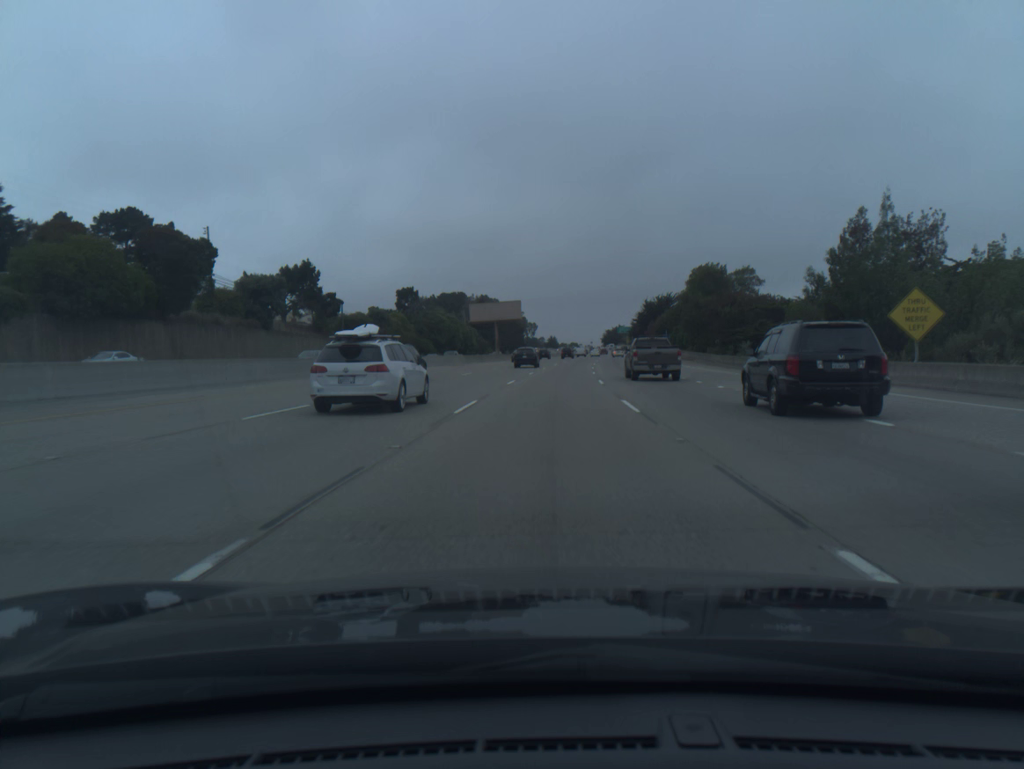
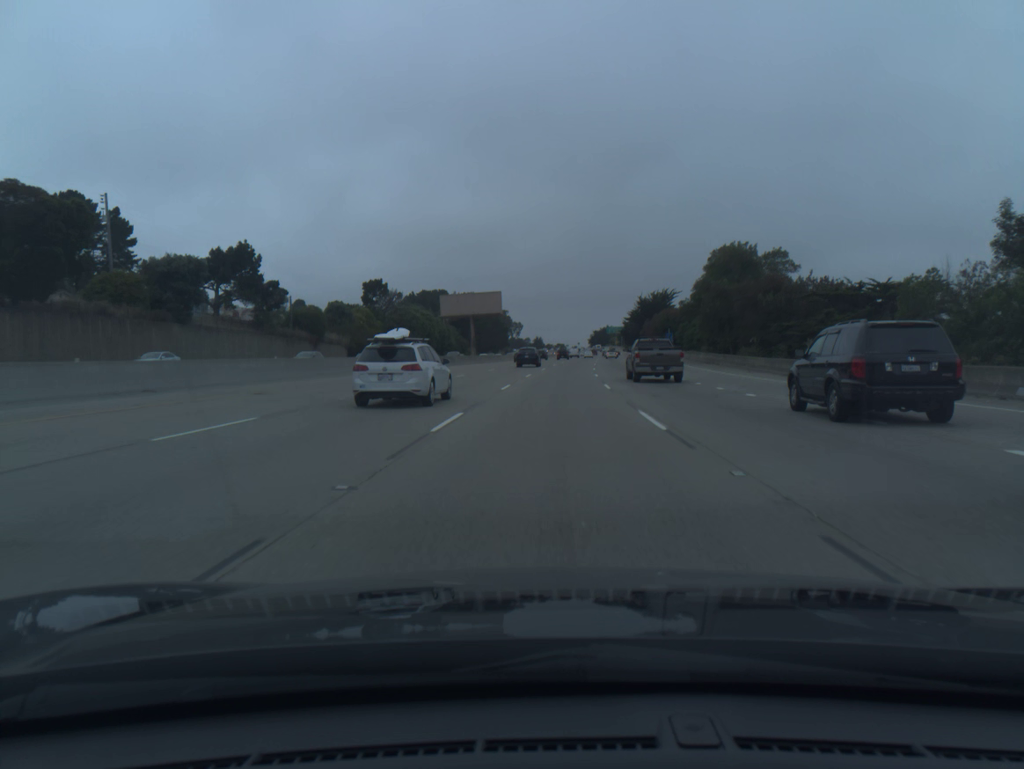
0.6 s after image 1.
(+0.1, +17.9) m; +1°
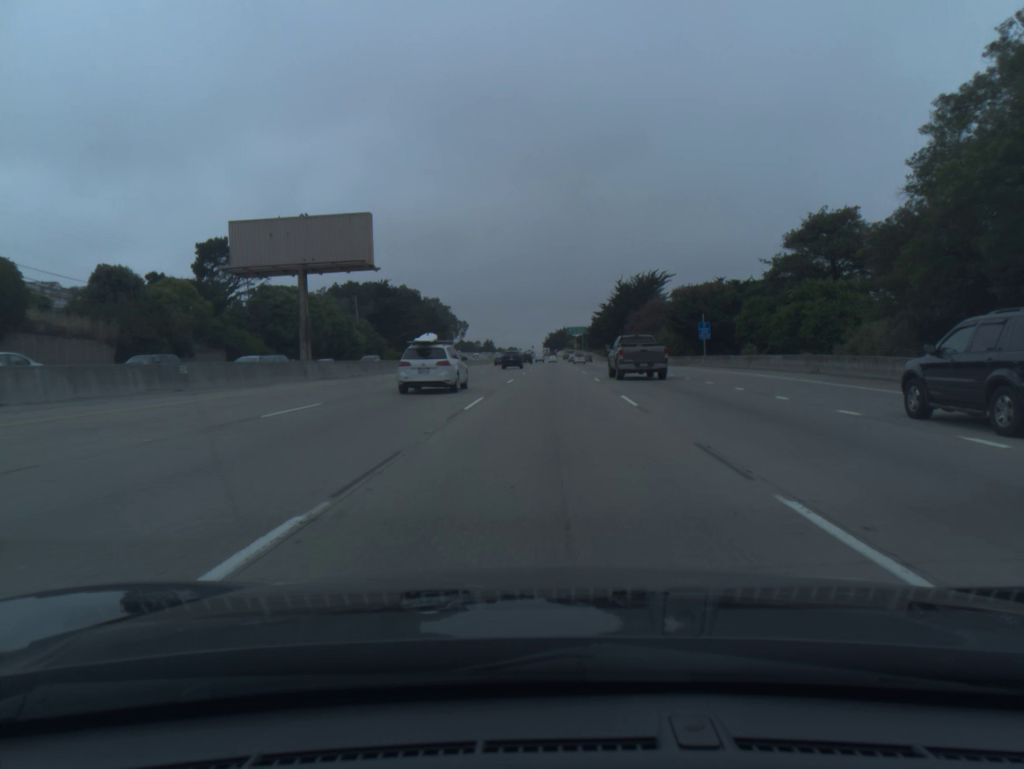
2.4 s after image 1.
(+1.6, +53.8) m; +3°
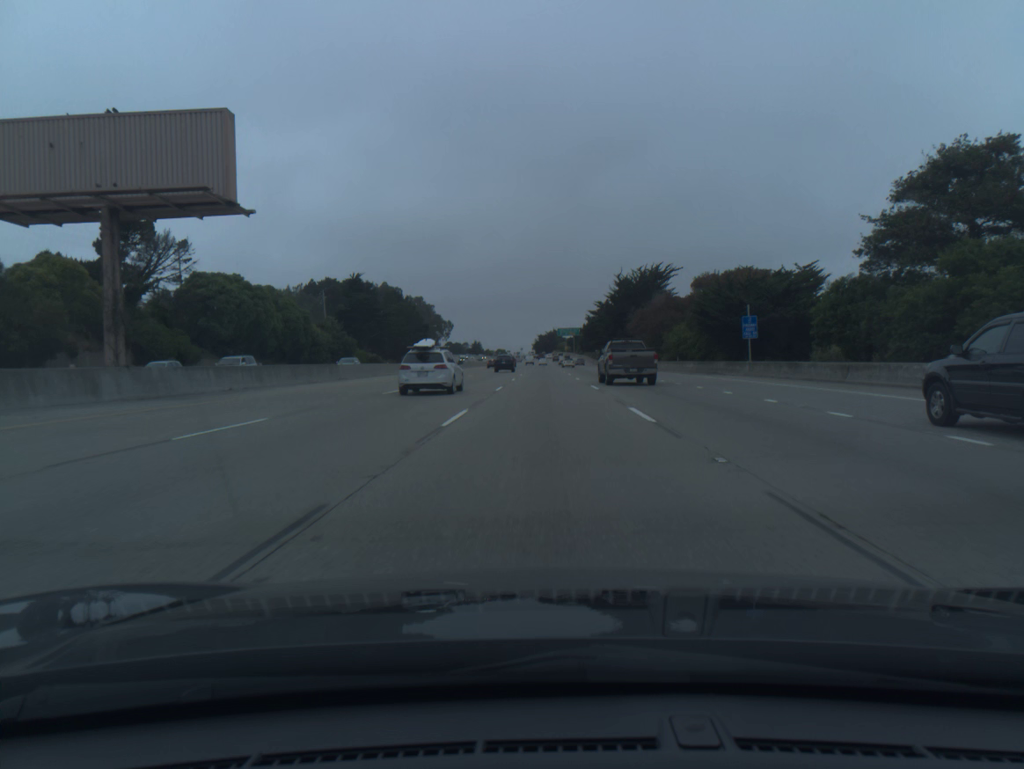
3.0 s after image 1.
(+0.1, +18.0) m; +1°
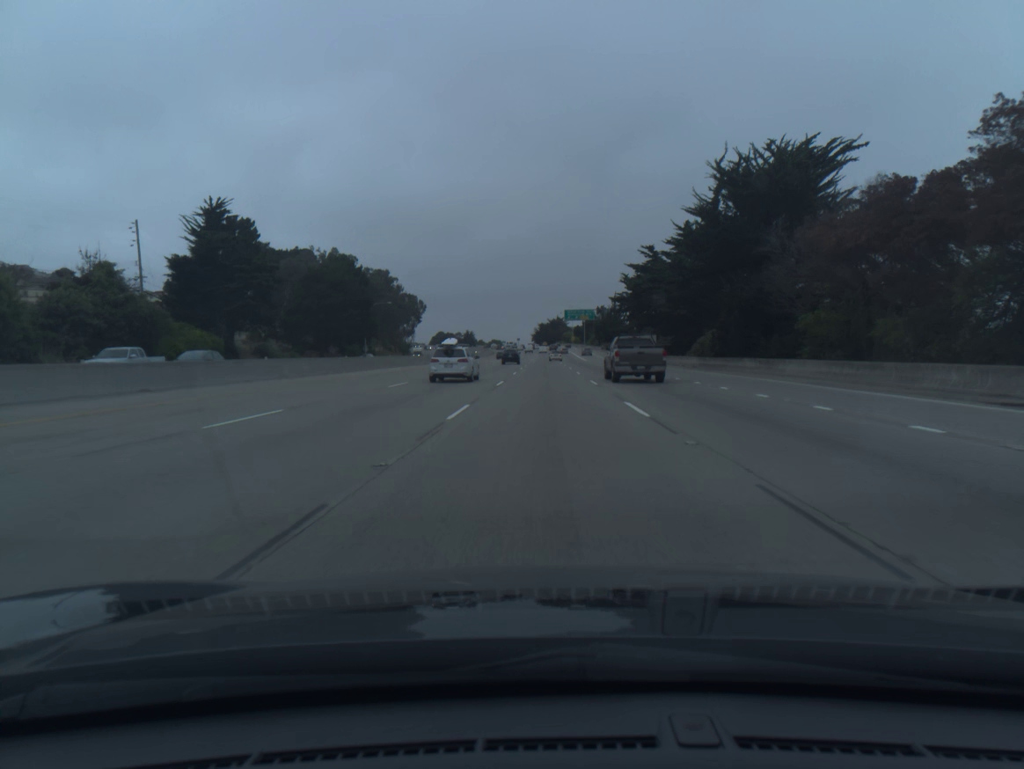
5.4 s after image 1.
(+0.2, +72.2) m; 0°
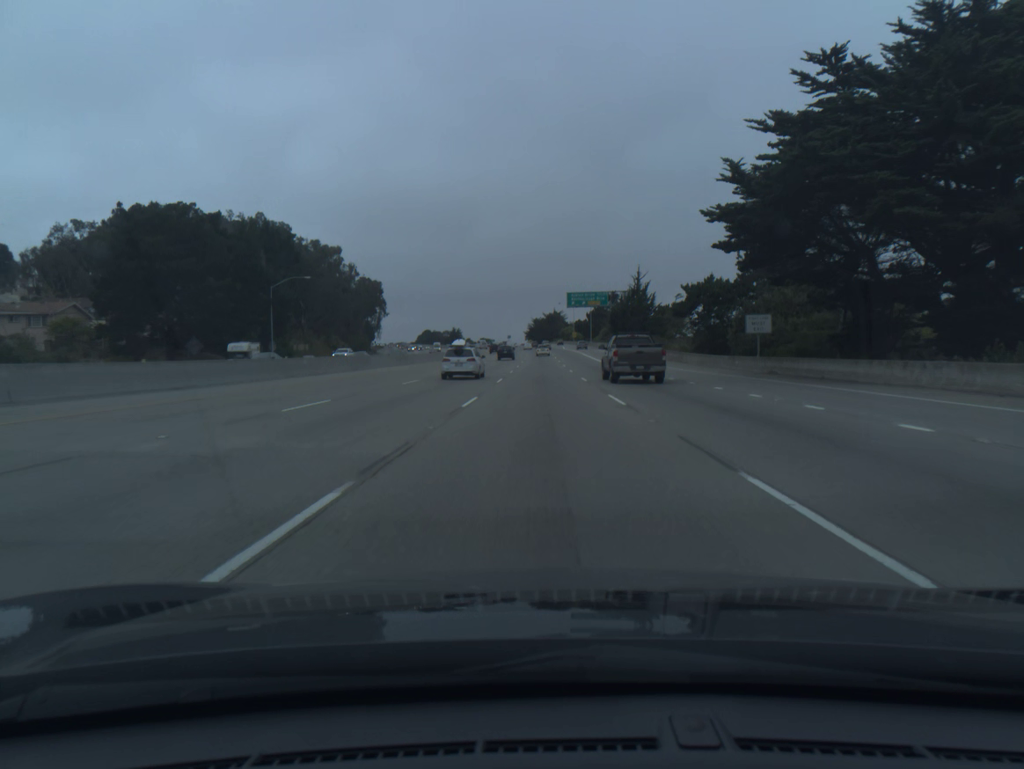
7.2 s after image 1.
(+0.2, +54.6) m; 0°
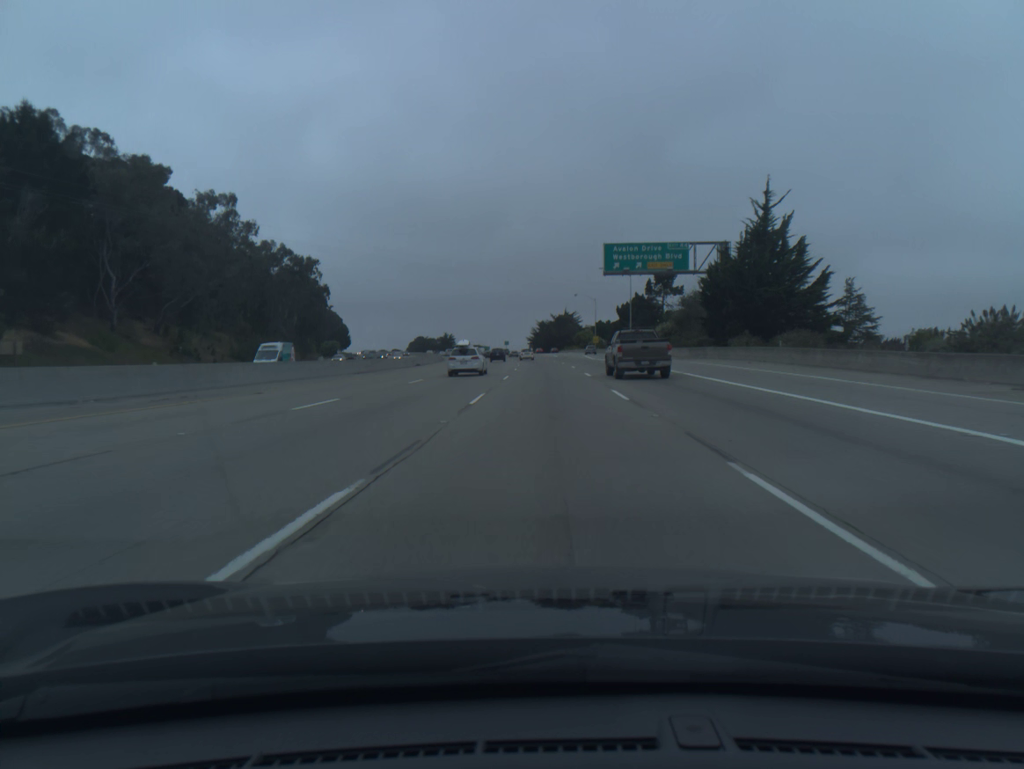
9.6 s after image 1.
(-0.2, +72.8) m; 0°
